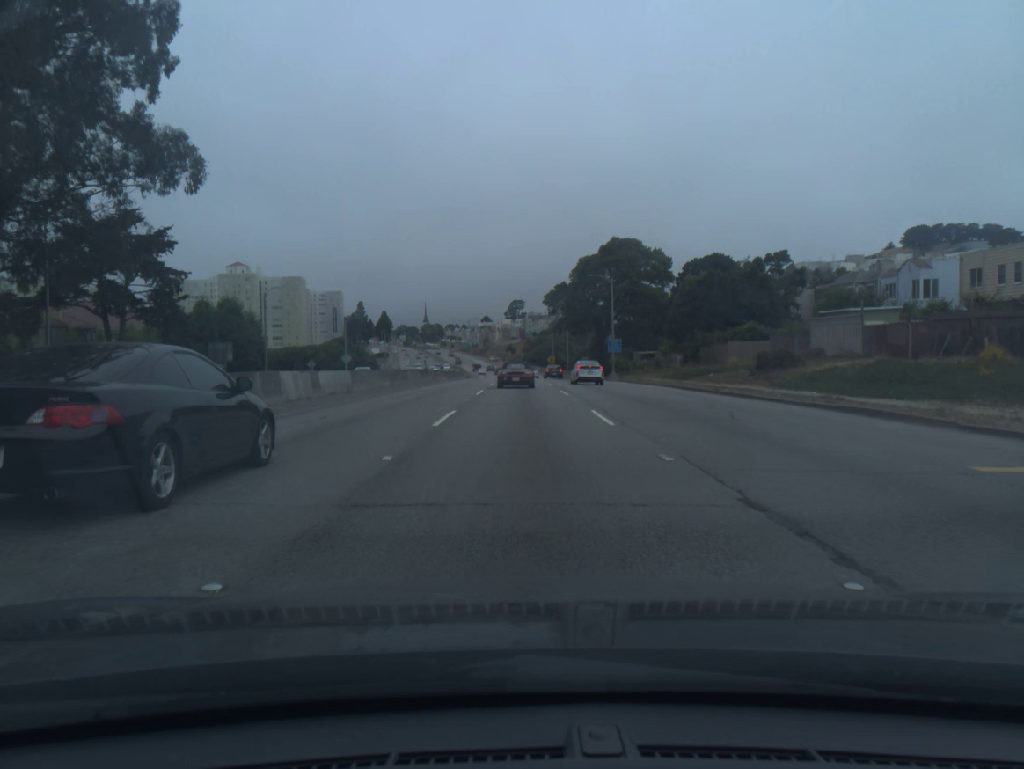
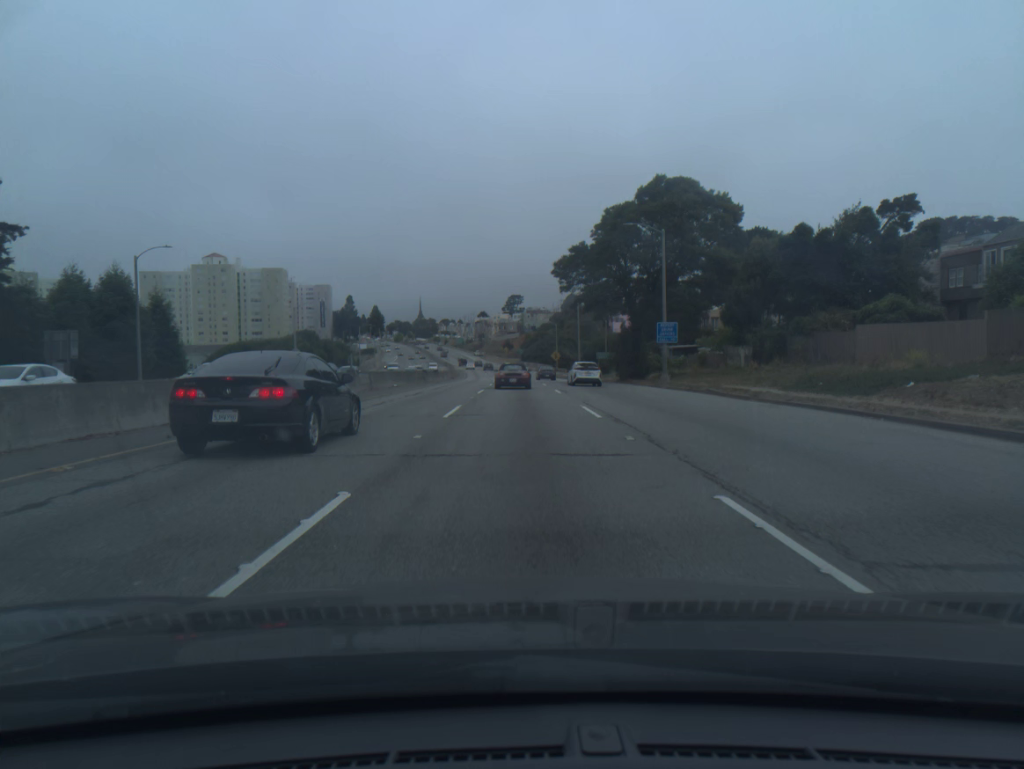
(0.0, +26.5) m; 0°
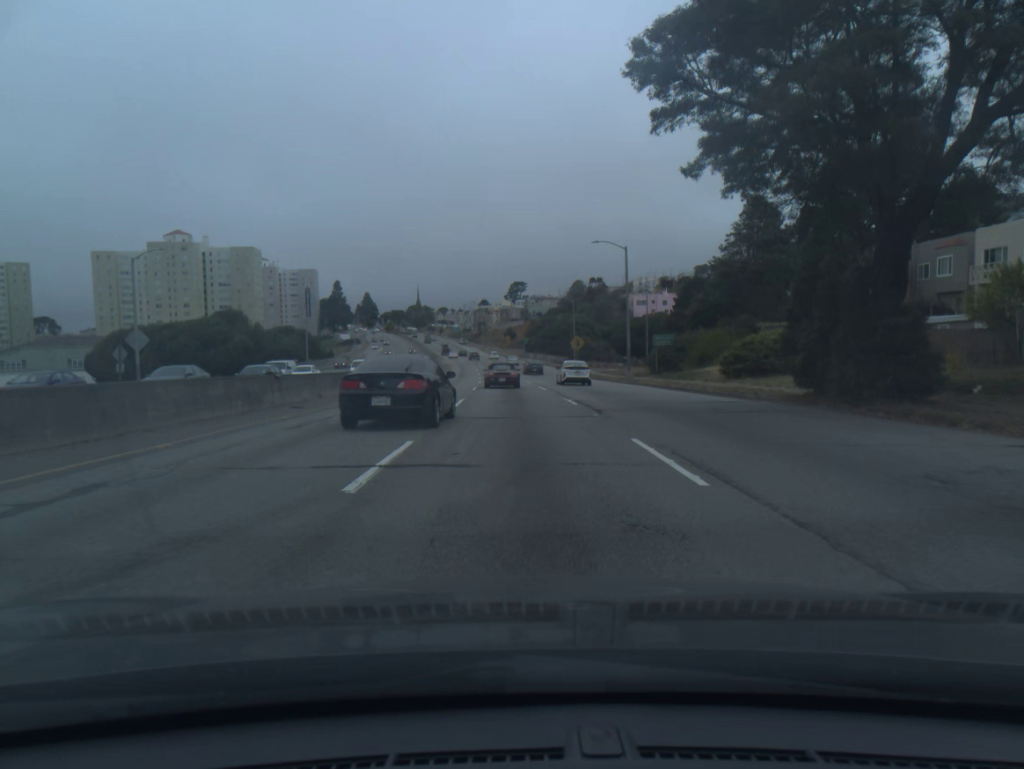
(0.0, +39.7) m; 0°
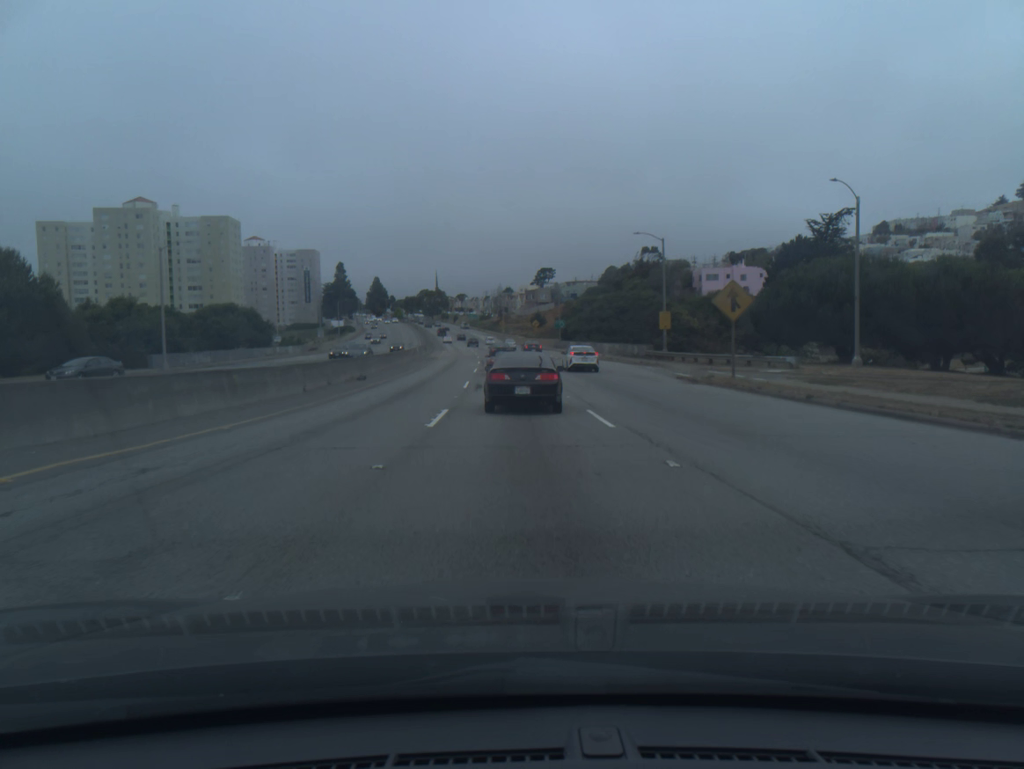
(-1.2, +52.3) m; -2°
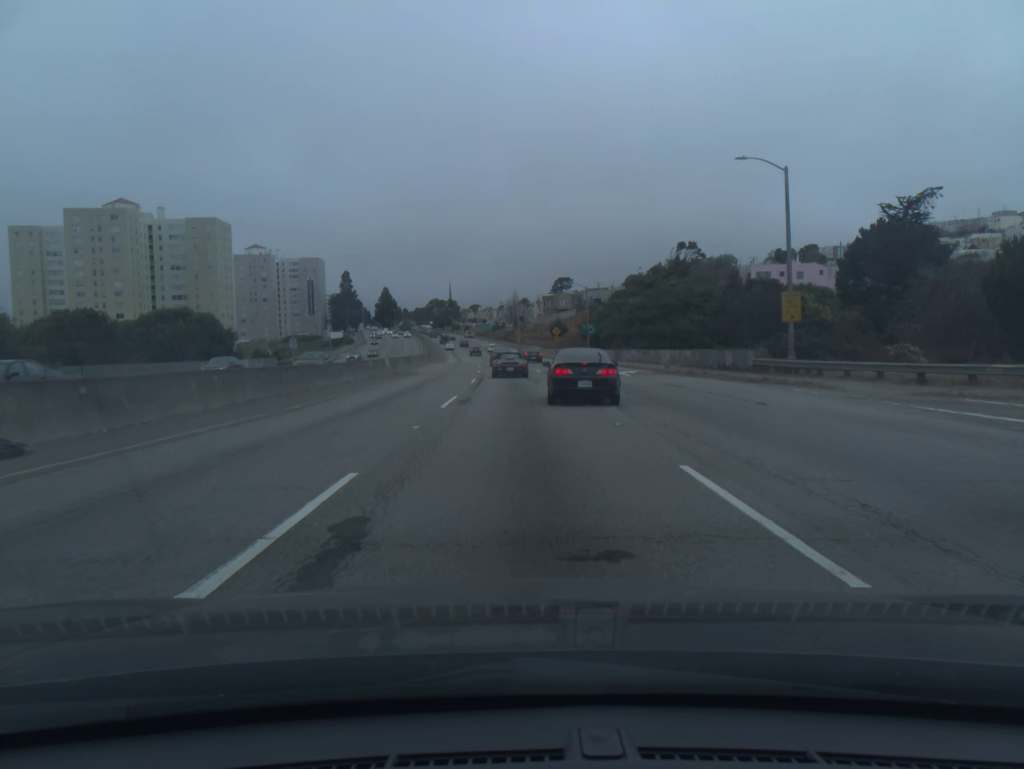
(-0.2, +25.2) m; -1°
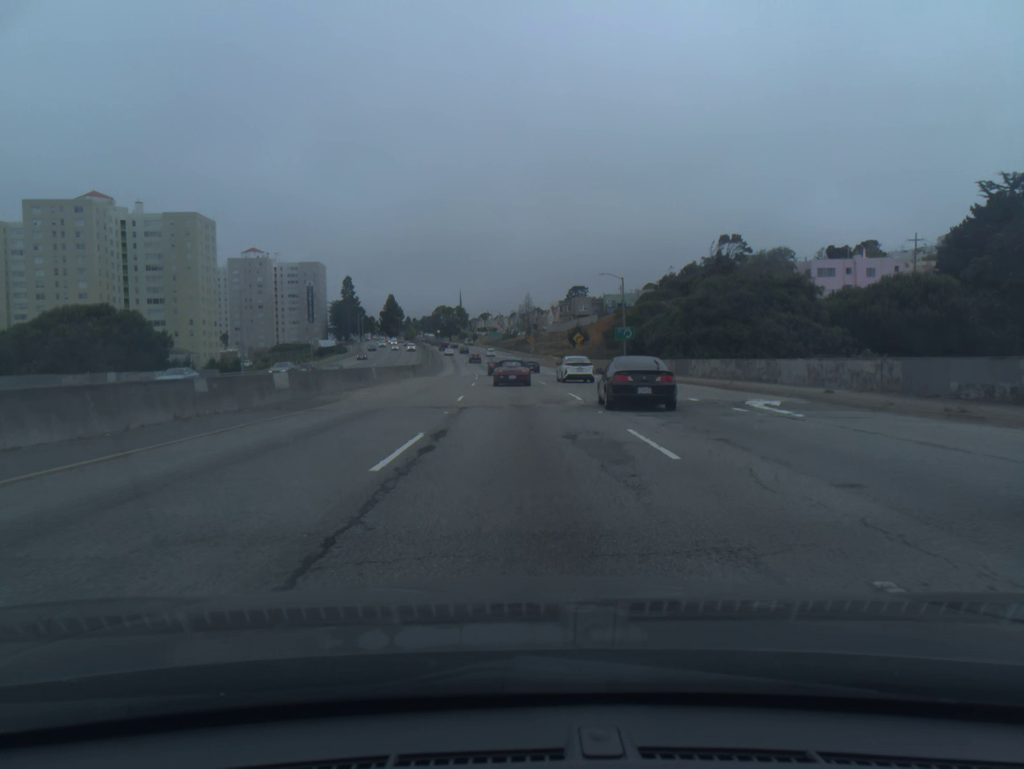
(-0.2, +24.1) m; -1°
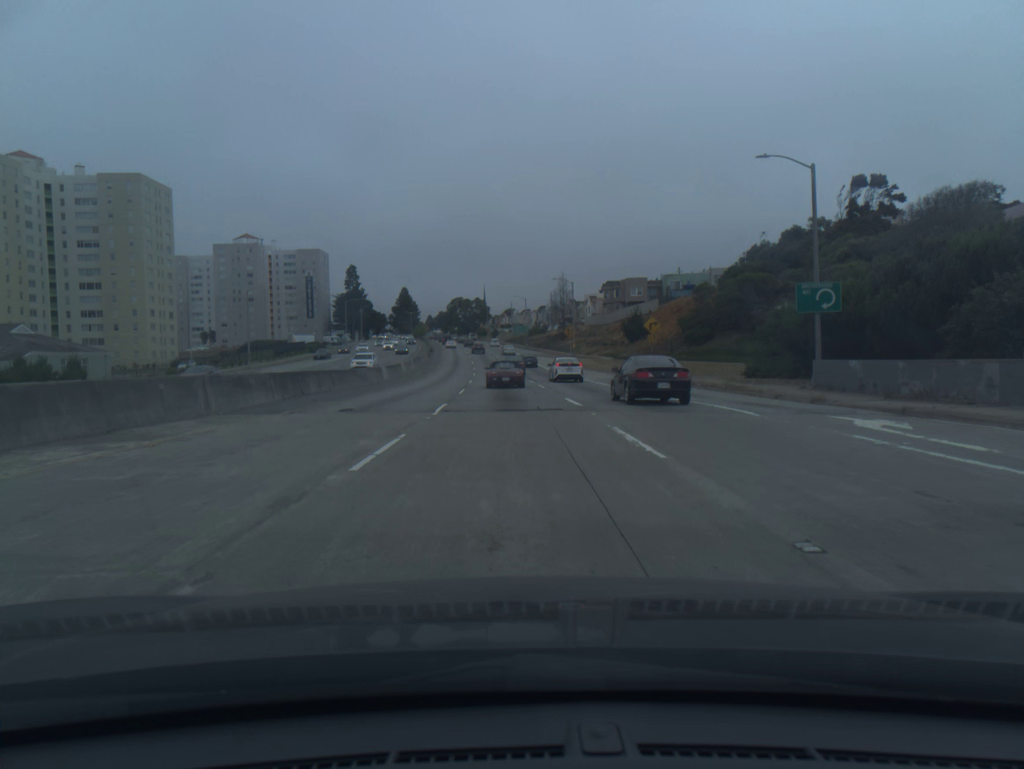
(-0.7, +44.9) m; -2°
